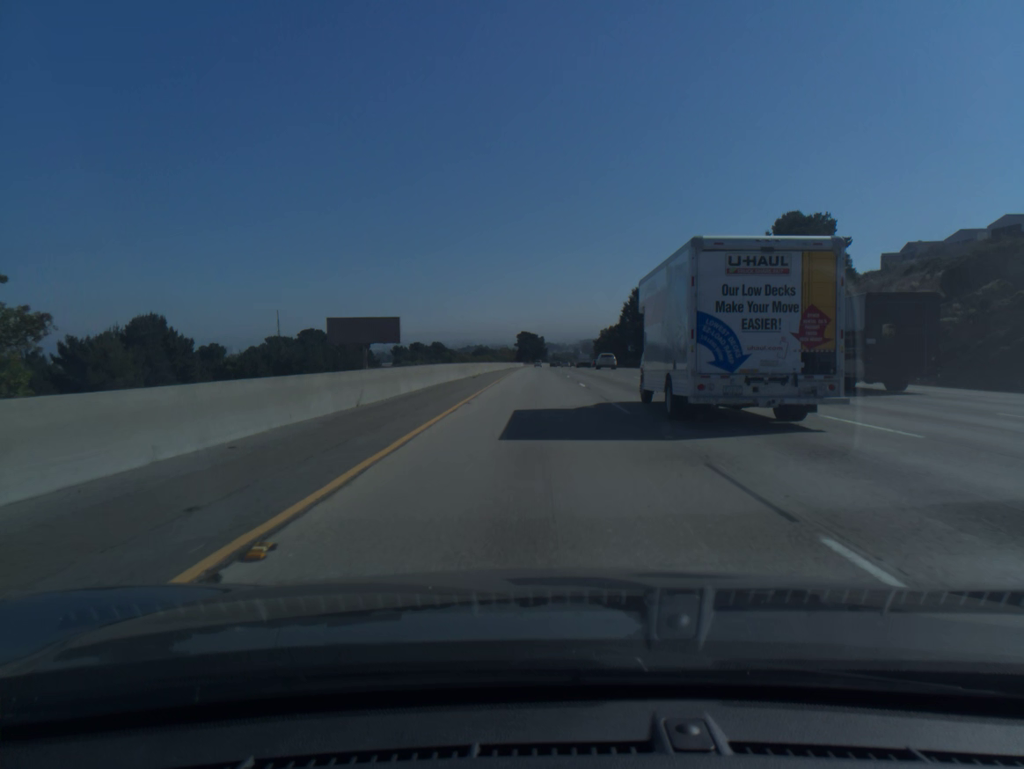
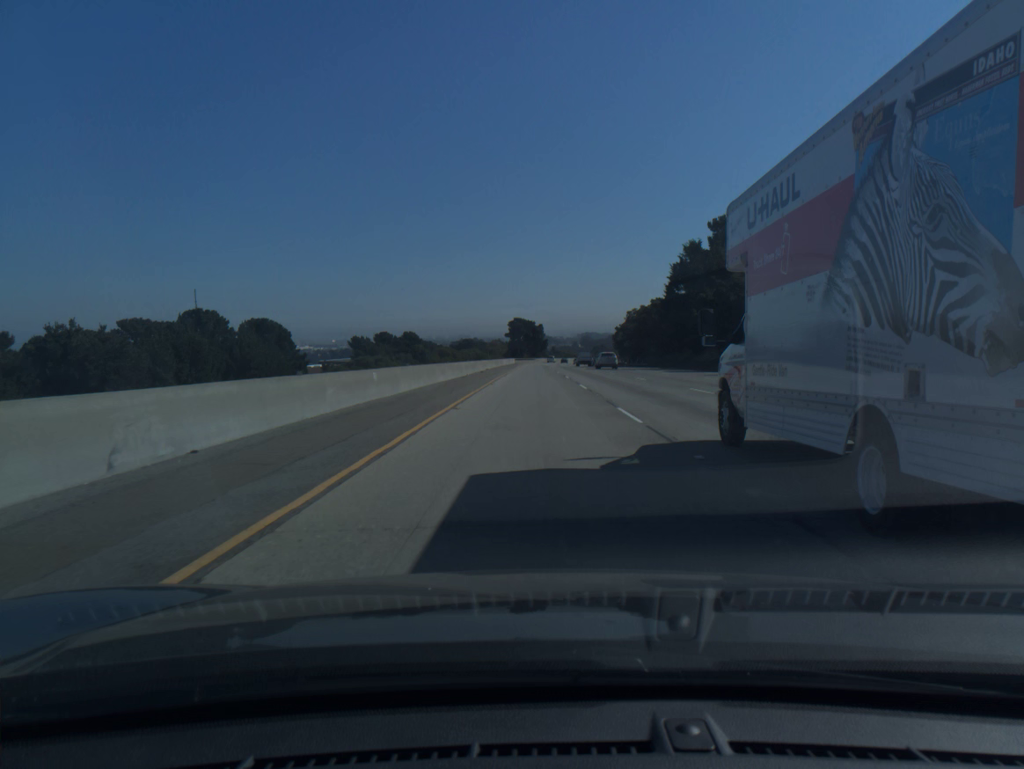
(+0.1, +60.8) m; 0°
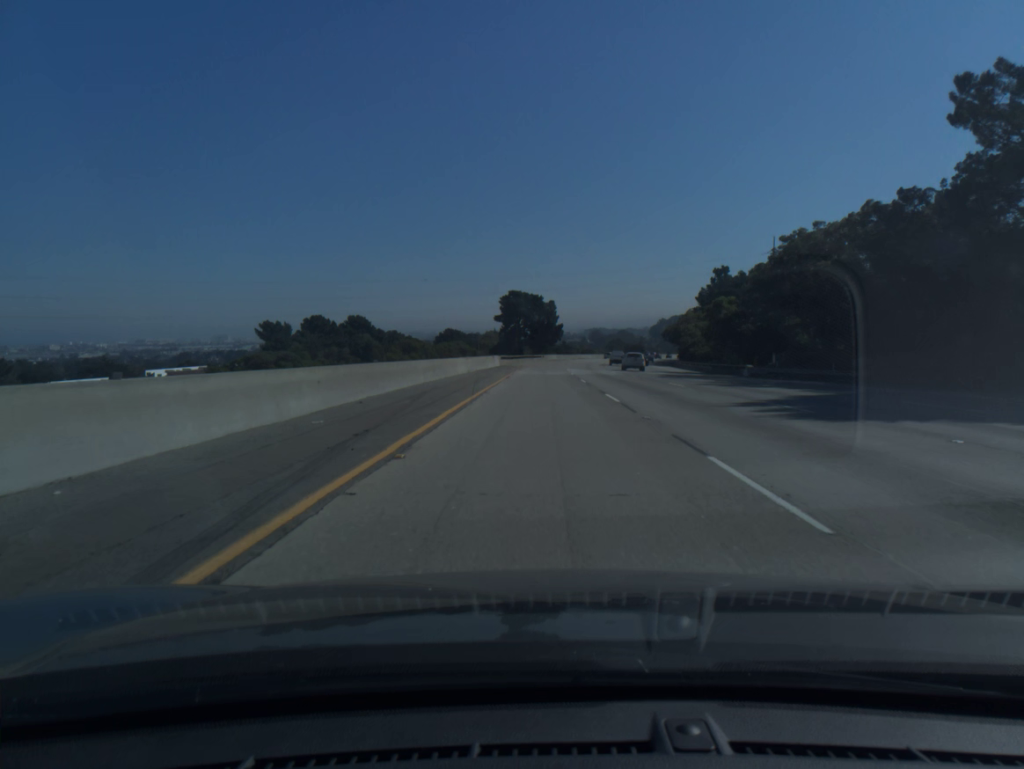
(-0.2, +81.2) m; 0°
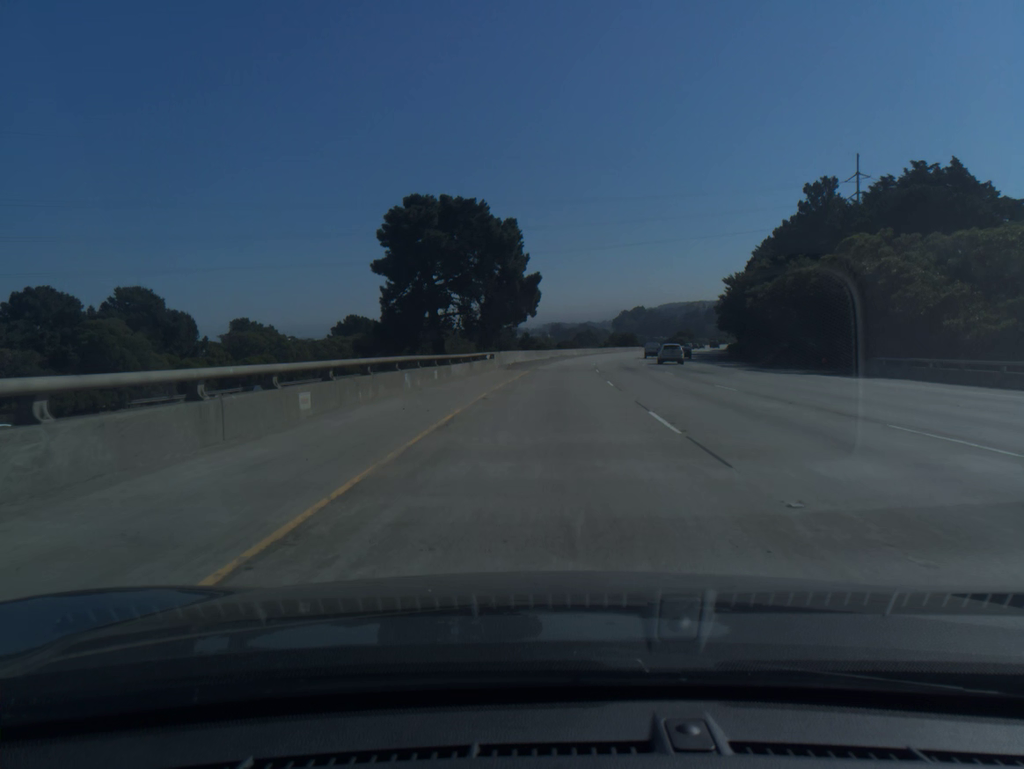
(+1.4, +81.3) m; +3°
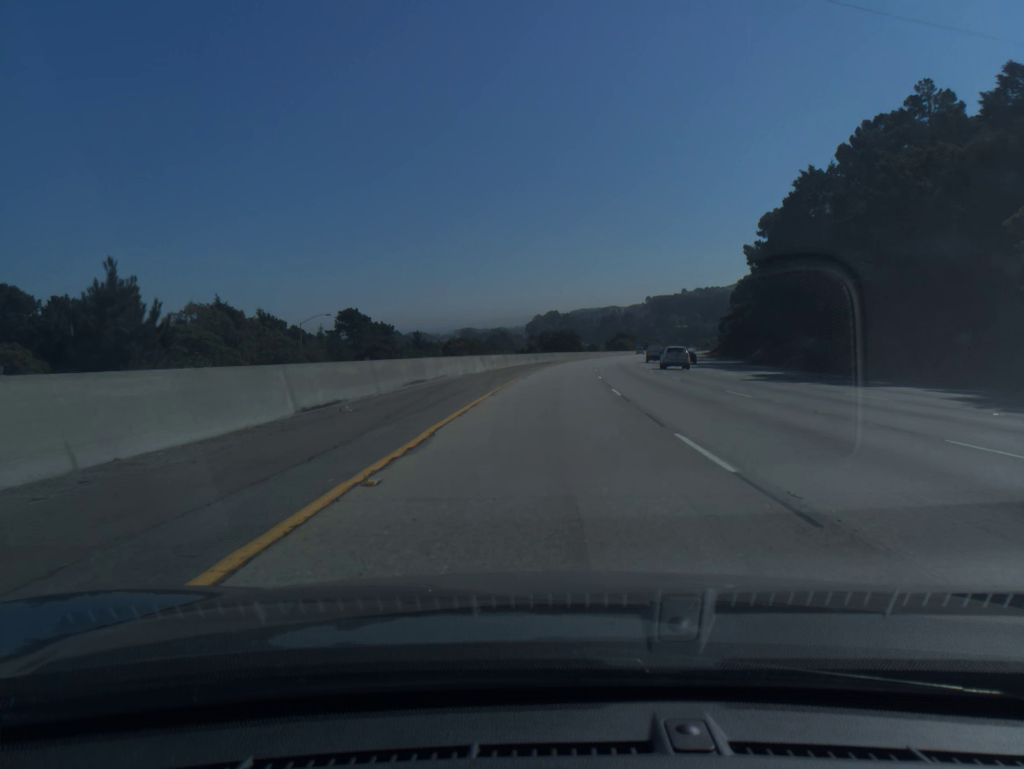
(+4.6, +81.2) m; +6°
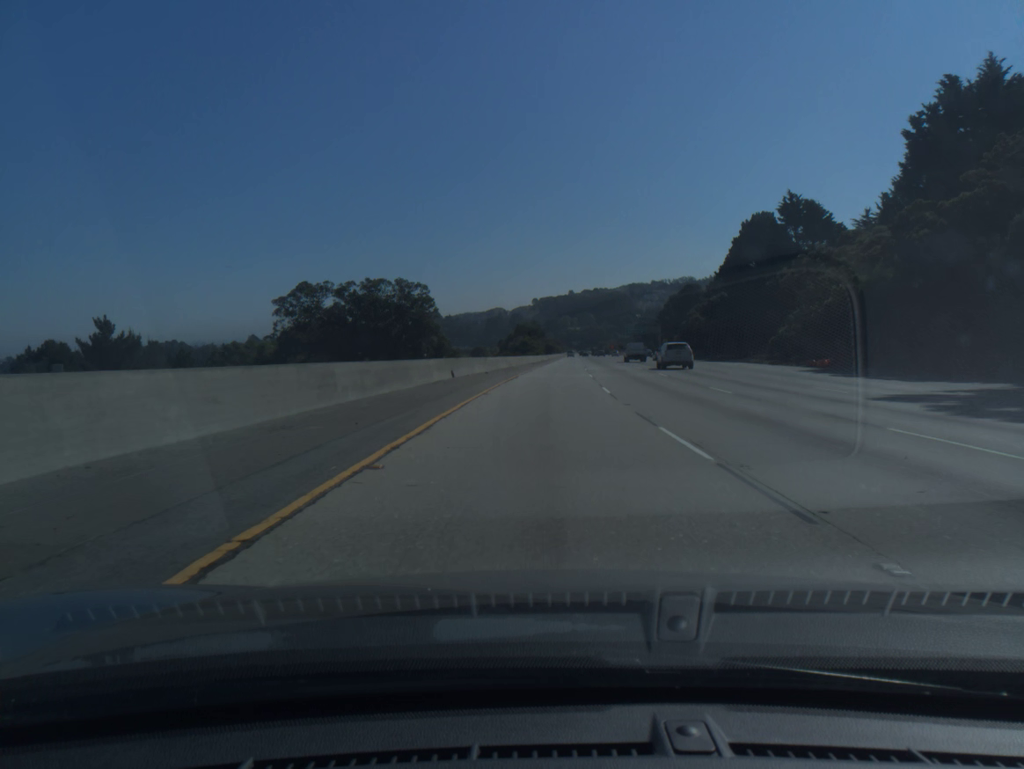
(+7.5, +101.3) m; +8°
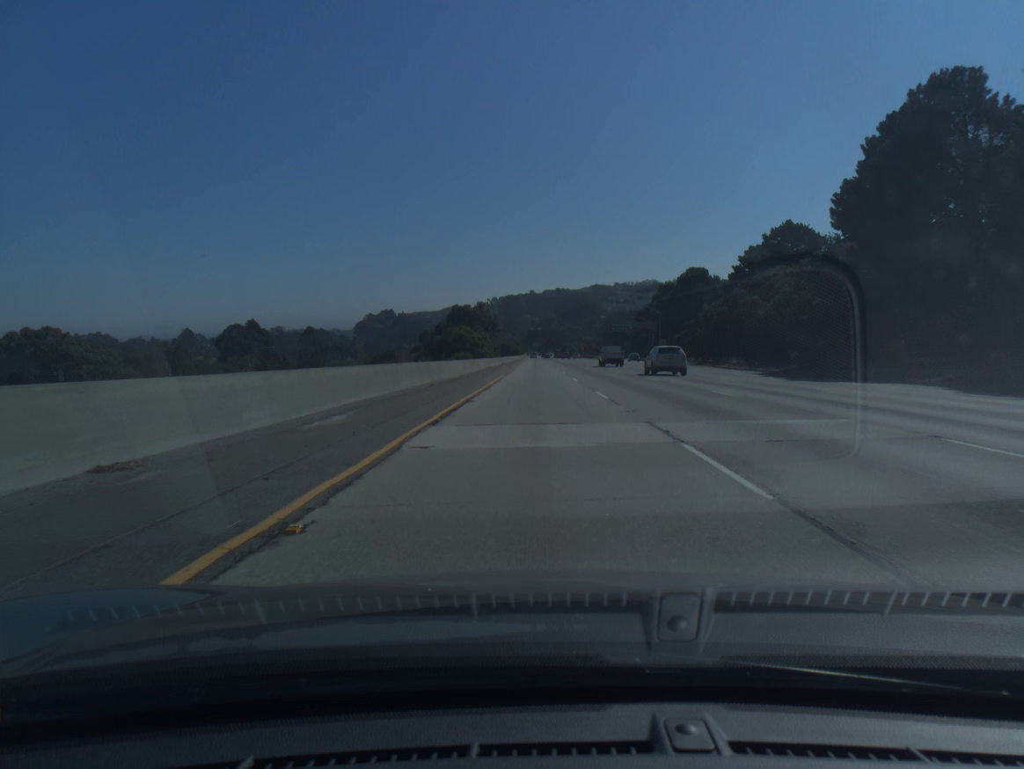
(+1.9, +60.8) m; +3°
